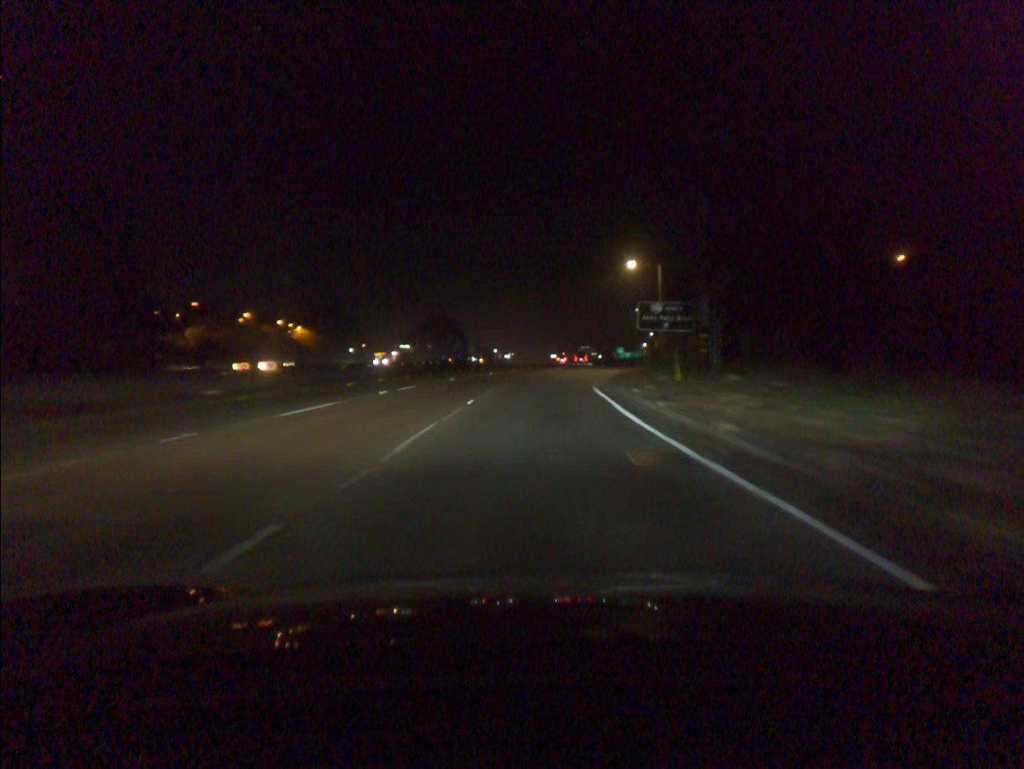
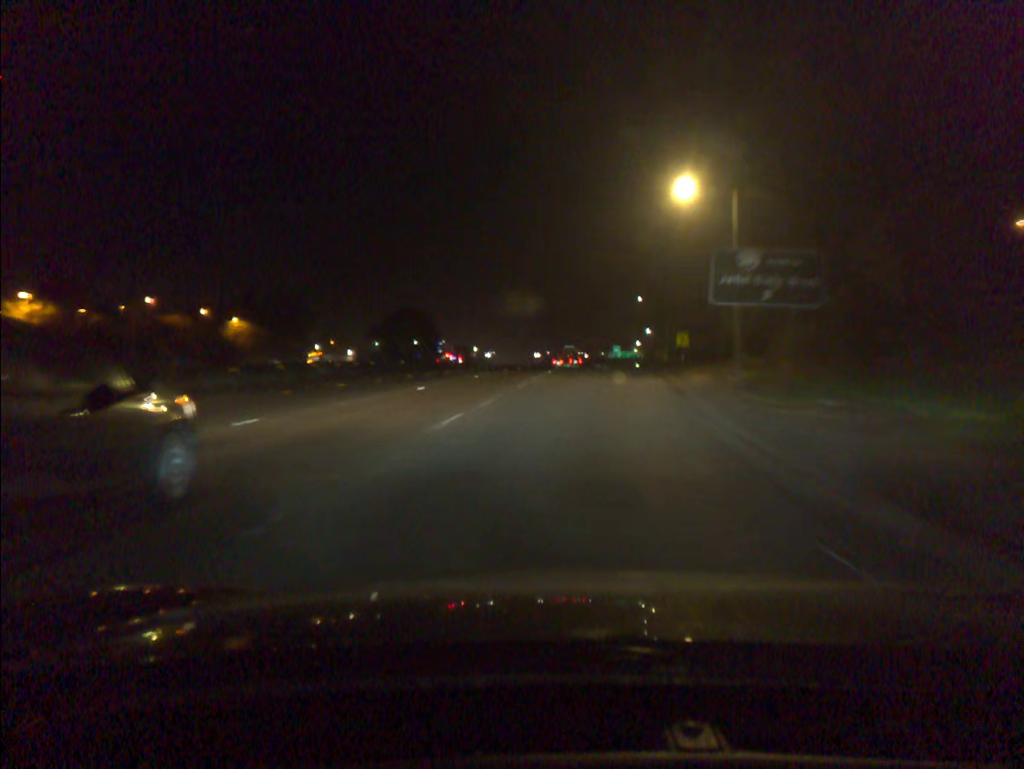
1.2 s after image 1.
(+0.2, +27.7) m; +1°
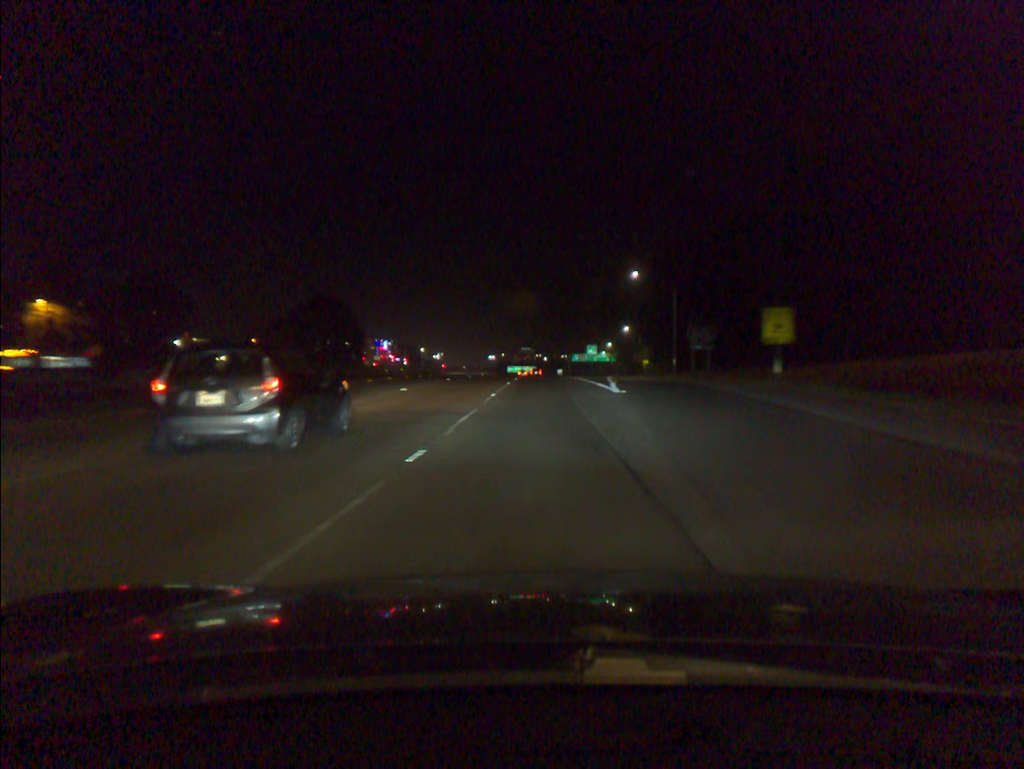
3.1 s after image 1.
(+1.6, +43.8) m; +3°
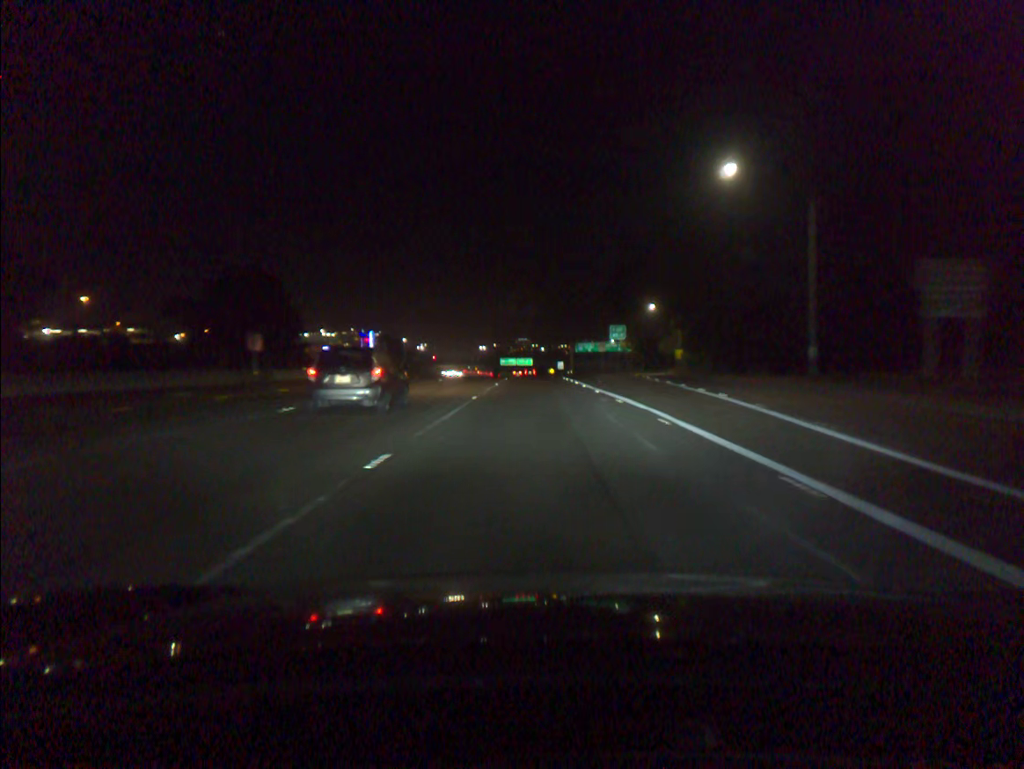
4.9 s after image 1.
(+0.2, +42.6) m; 0°
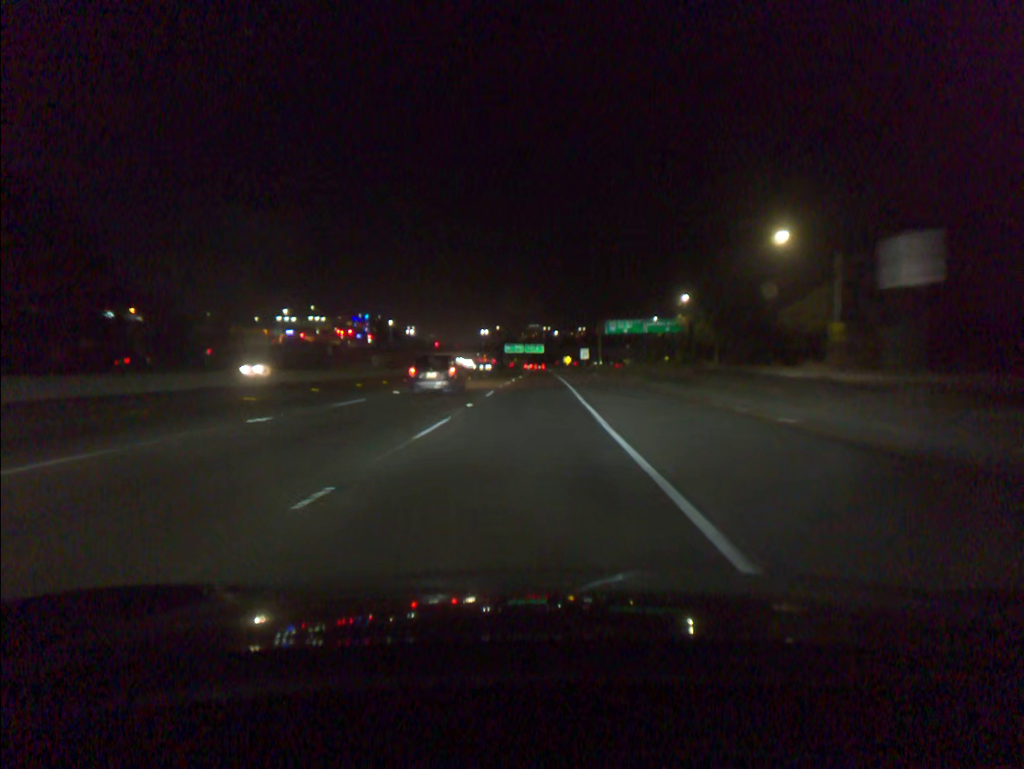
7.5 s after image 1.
(-0.4, +61.1) m; -1°
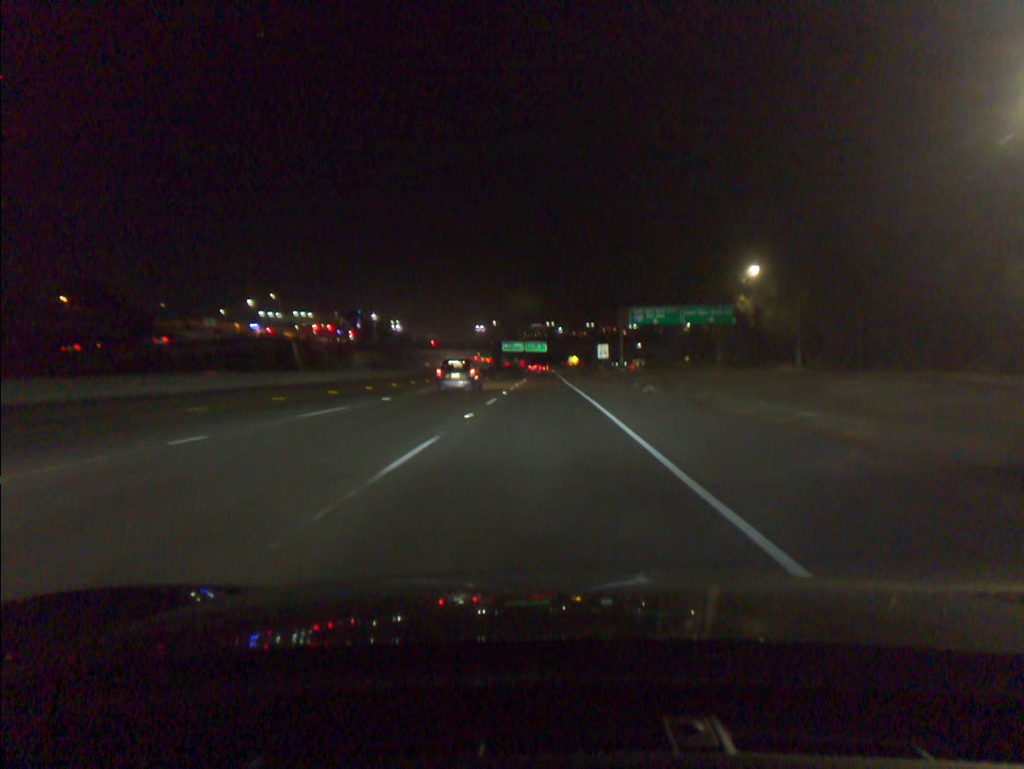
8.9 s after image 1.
(-0.1, +33.1) m; 0°
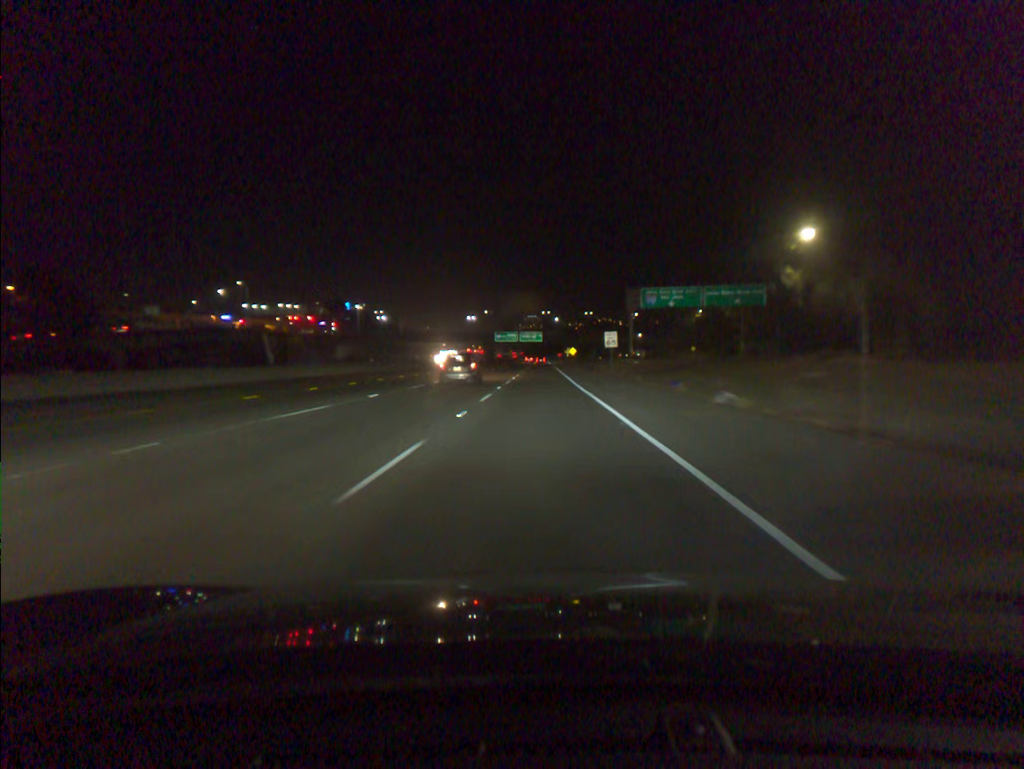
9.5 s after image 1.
(+0.1, +16.3) m; 0°
